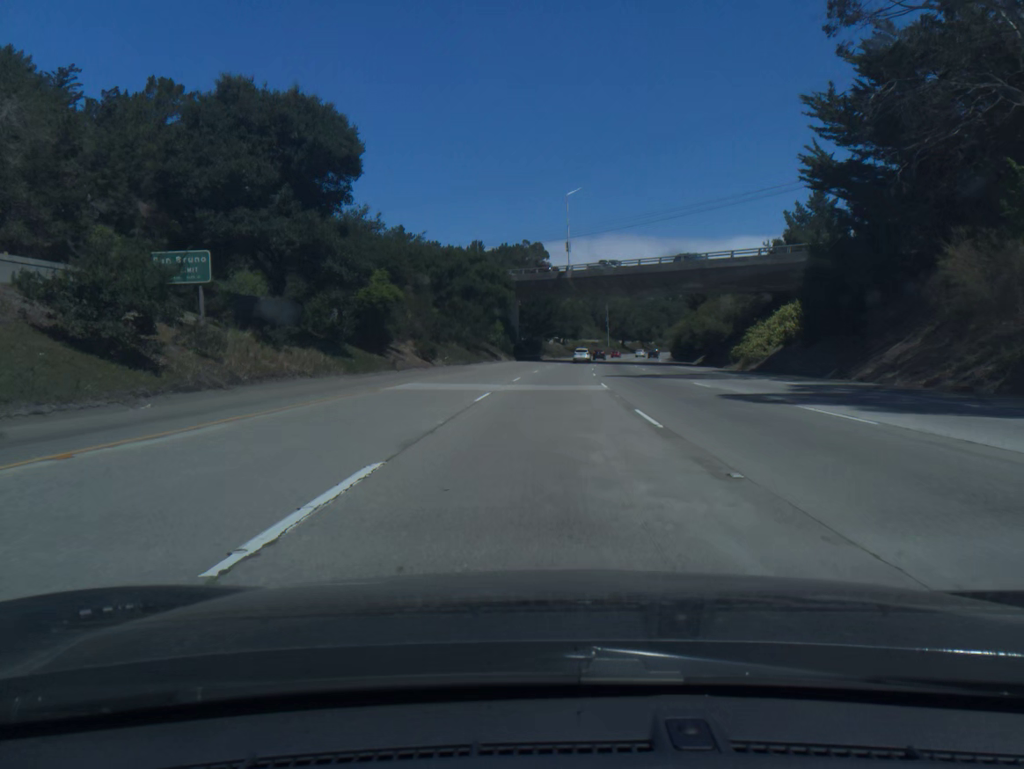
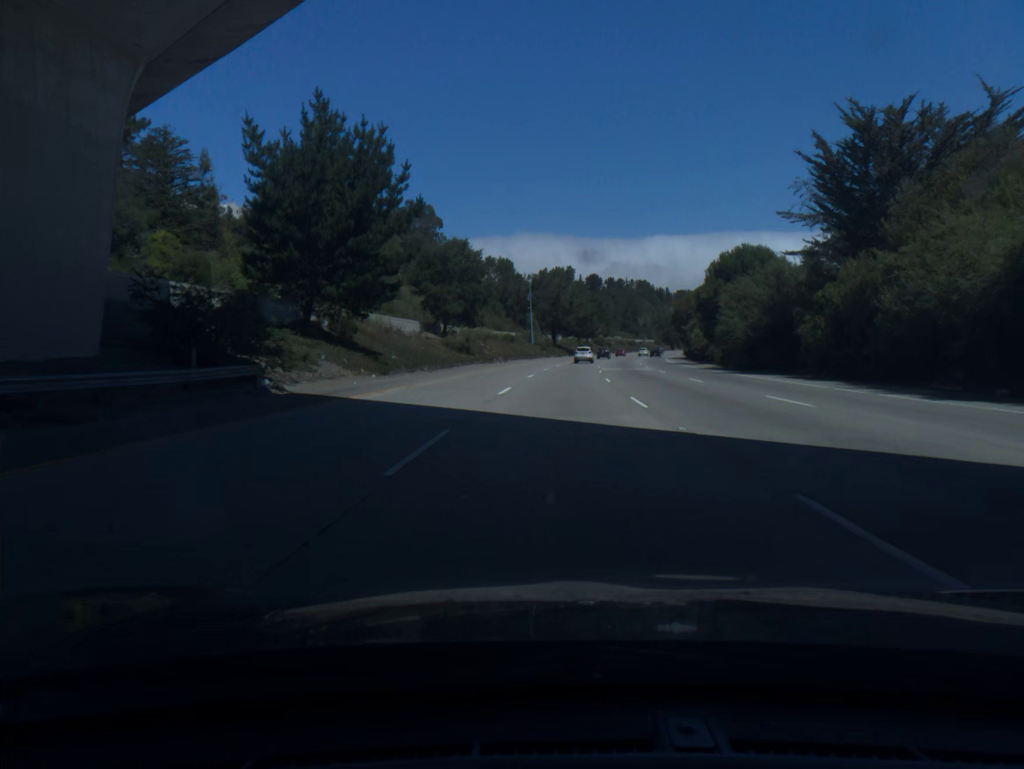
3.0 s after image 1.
(+5.9, +98.4) m; +7°
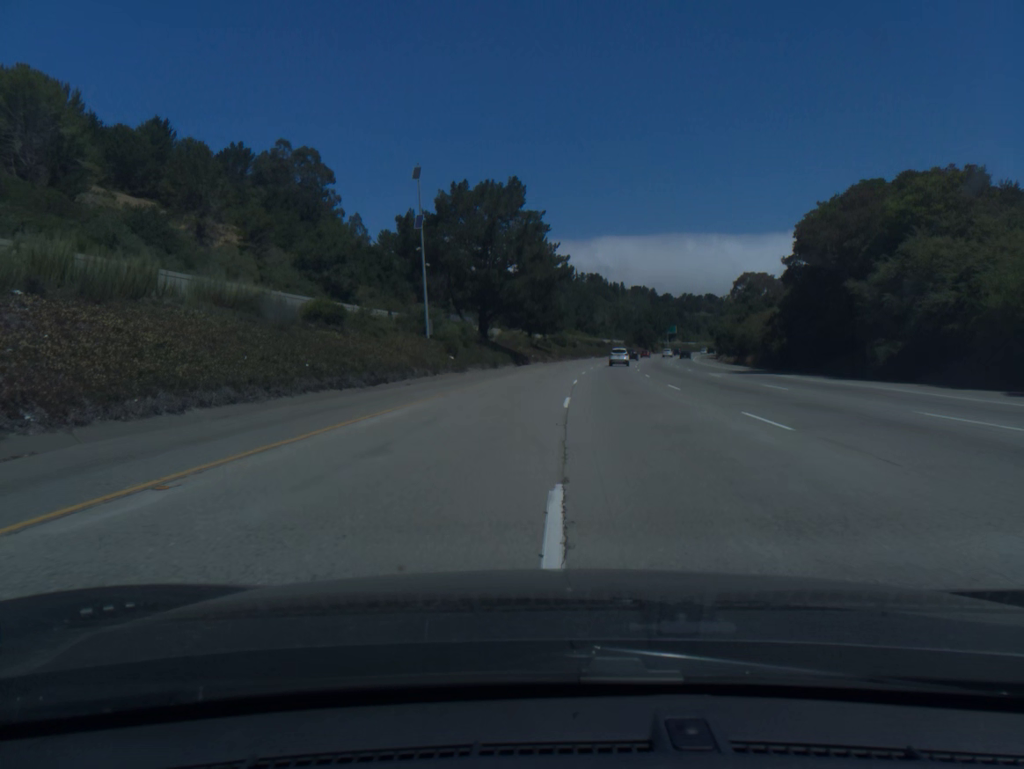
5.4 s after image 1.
(+2.8, +78.0) m; +4°
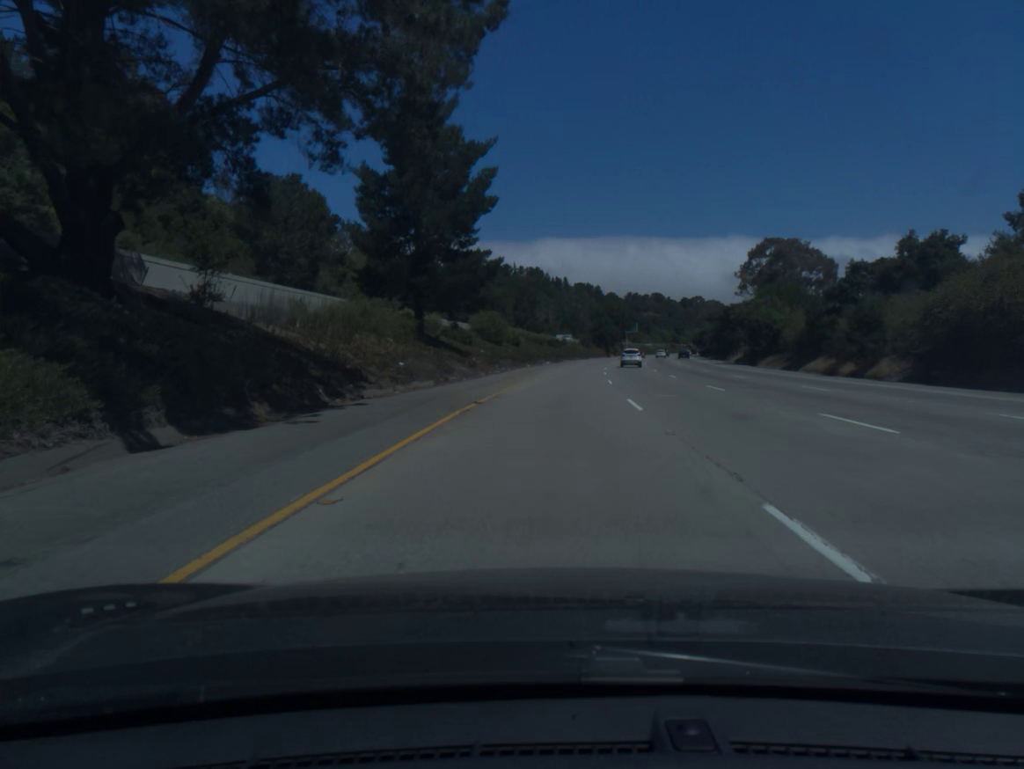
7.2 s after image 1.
(+2.2, +58.8) m; +5°
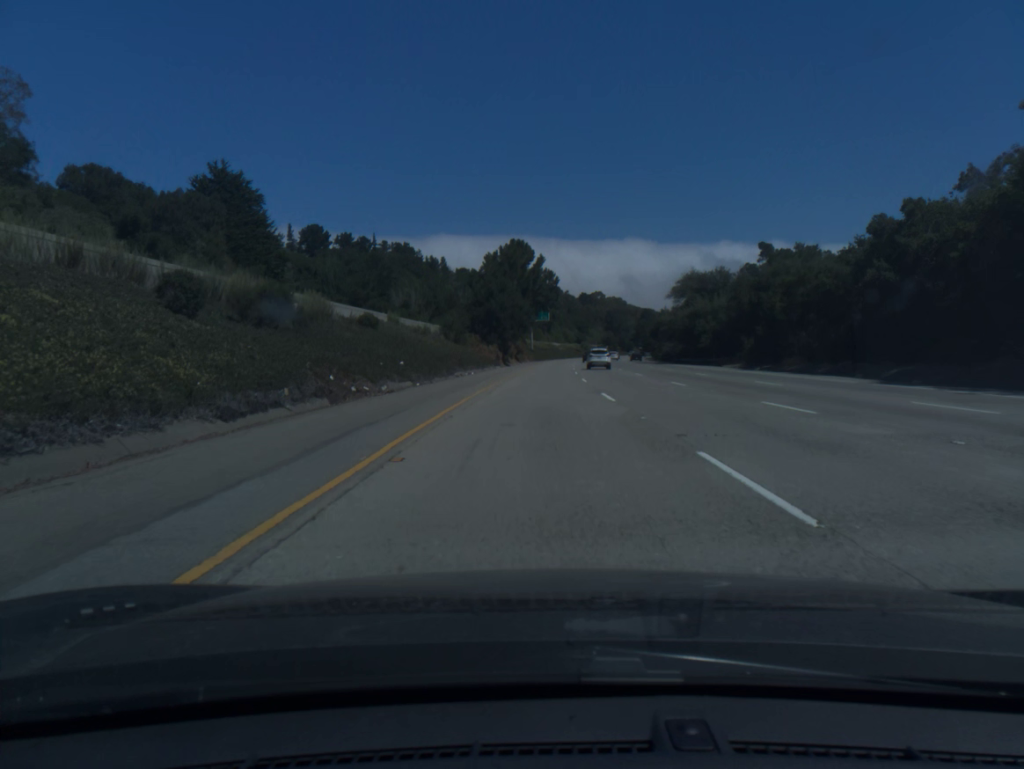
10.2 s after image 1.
(+7.8, +99.3) m; +8°
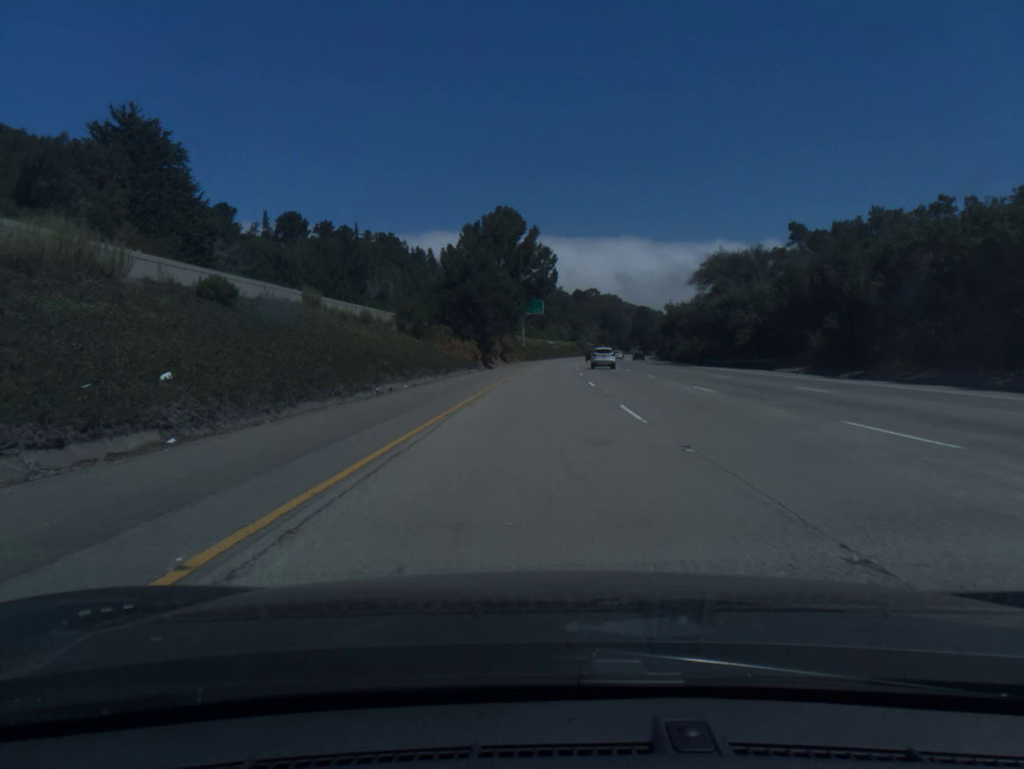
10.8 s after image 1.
(+0.1, +20.1) m; +1°
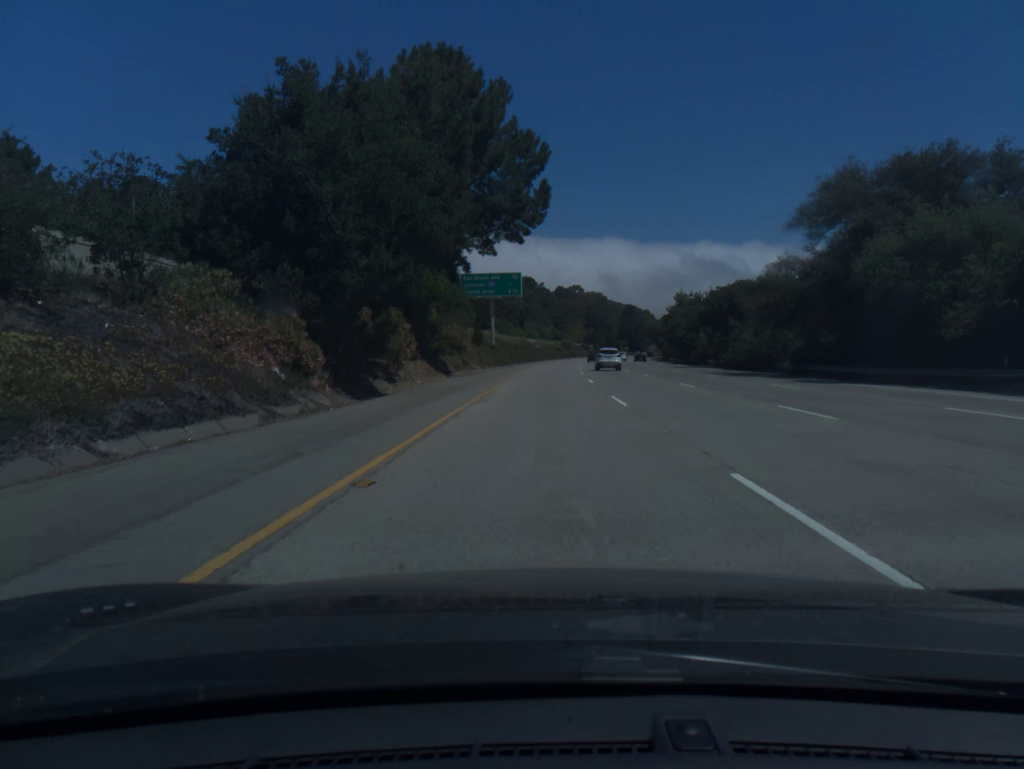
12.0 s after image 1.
(+0.5, +40.2) m; +2°
